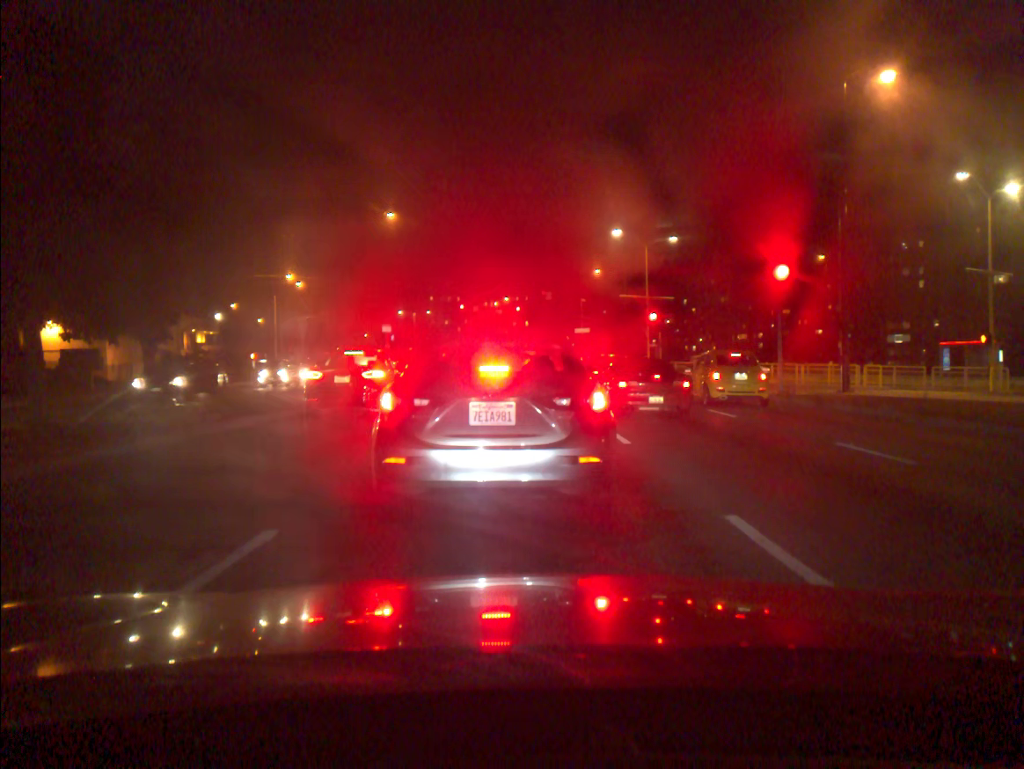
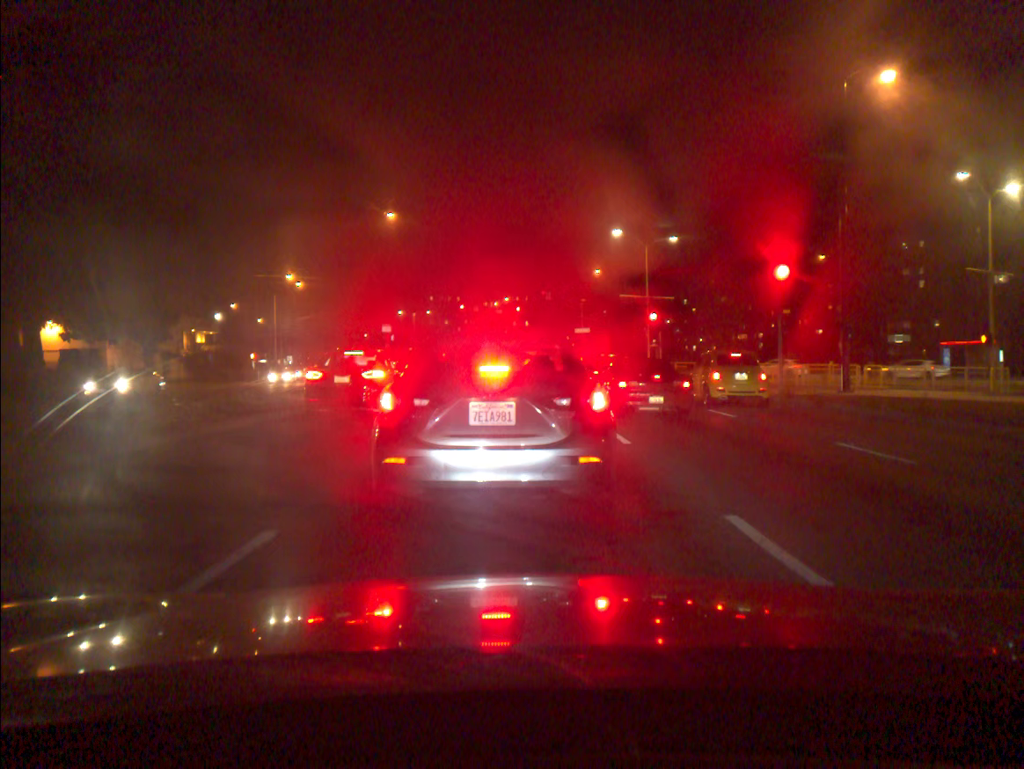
(0.0, 0.0) m; 0°
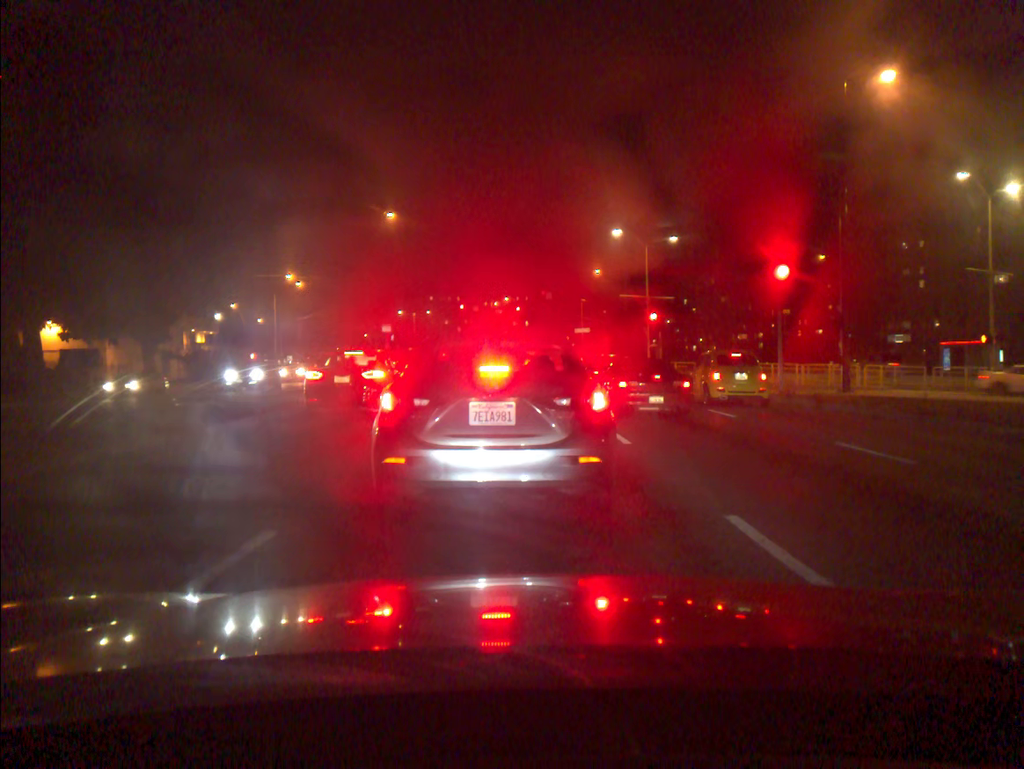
(+0.1, 0.0) m; 0°
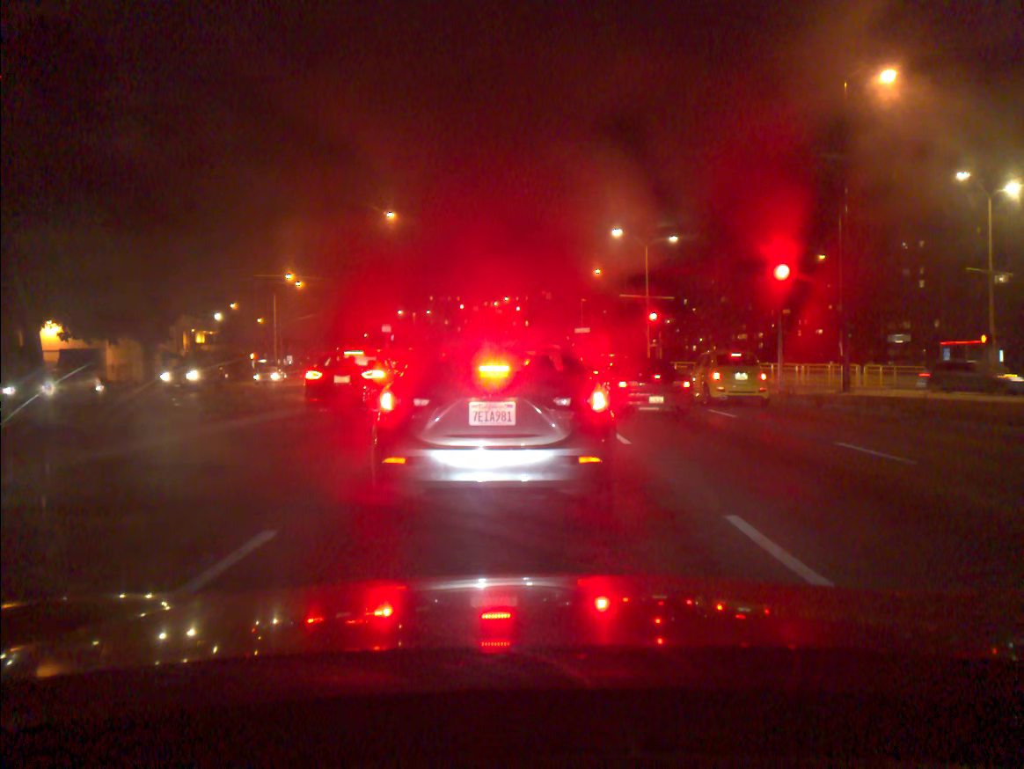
(0.0, 0.0) m; 0°
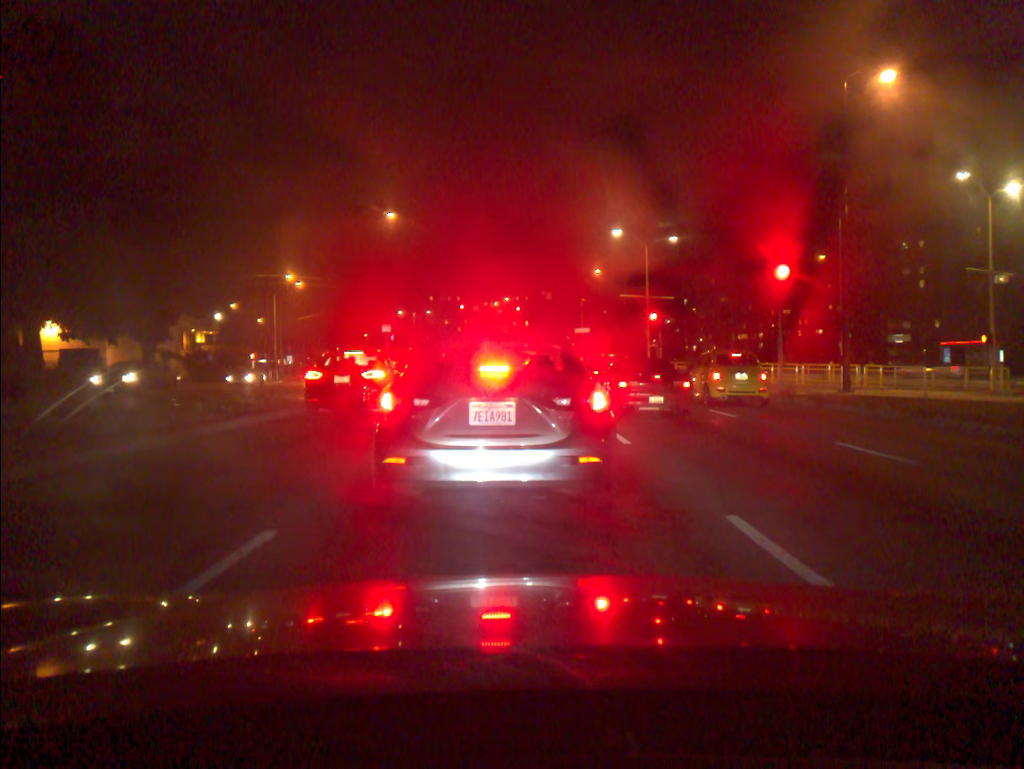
(0.0, 0.0) m; 0°
